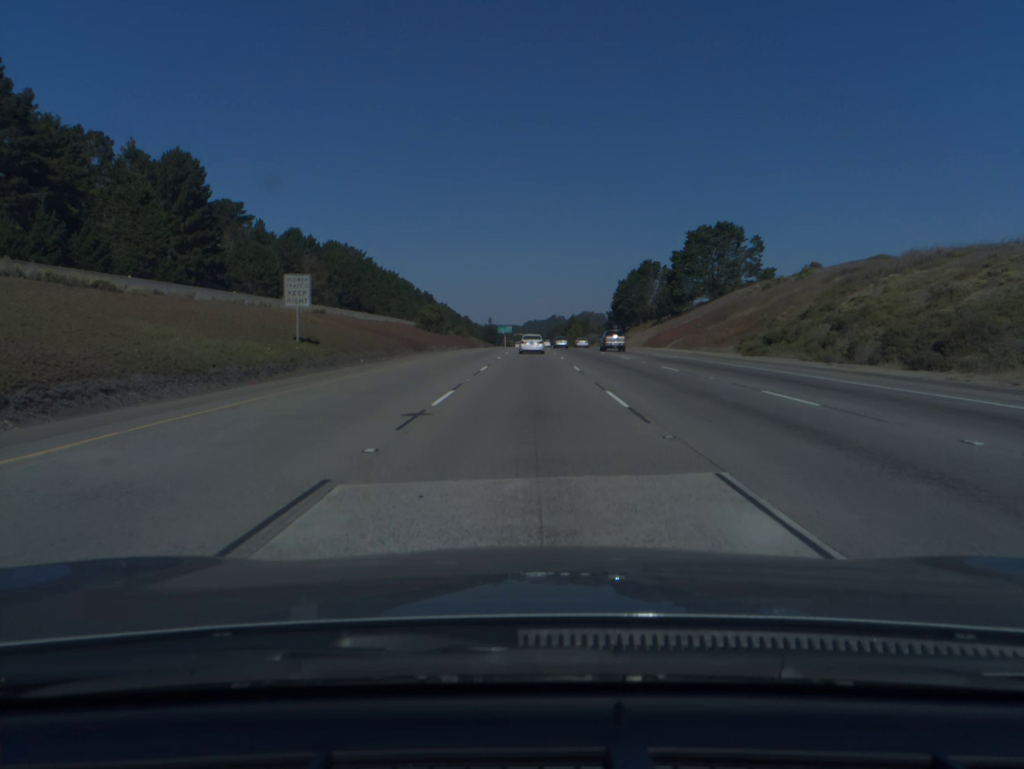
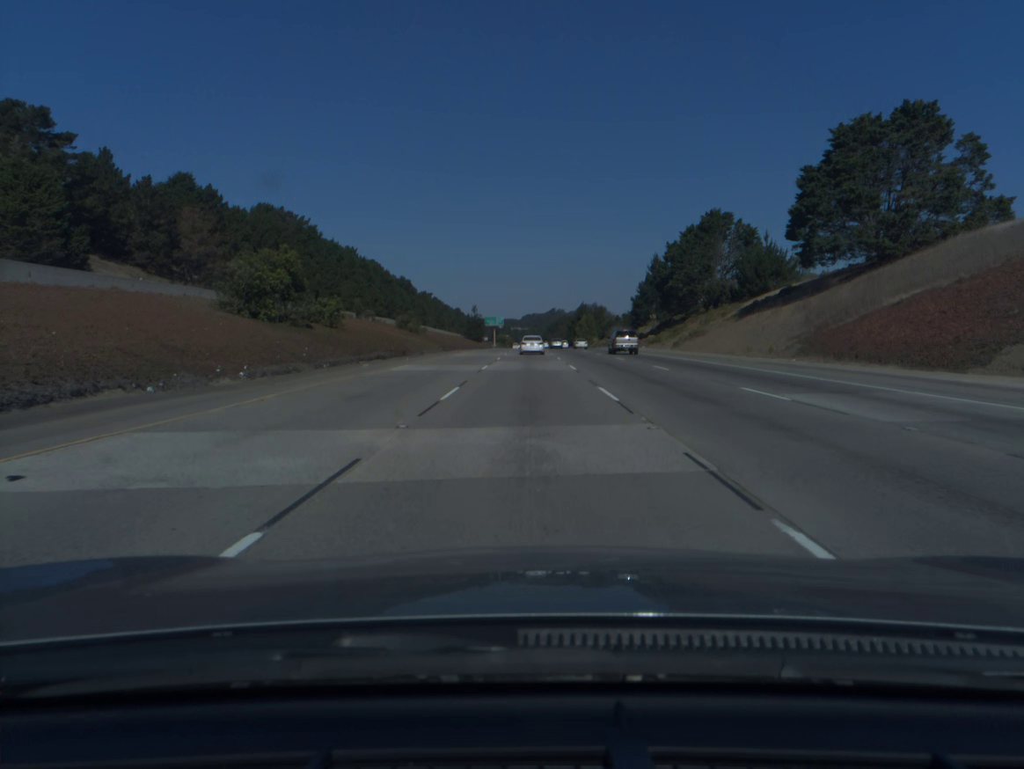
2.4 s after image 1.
(+0.1, +71.4) m; 0°
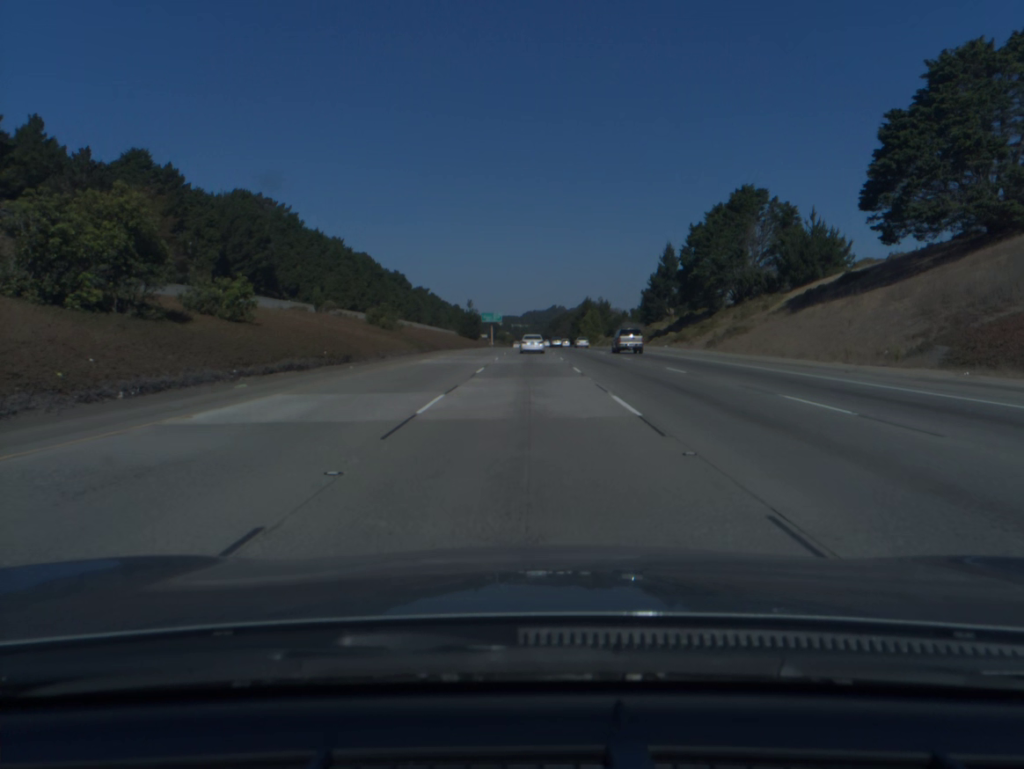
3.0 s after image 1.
(0.0, +18.0) m; 0°
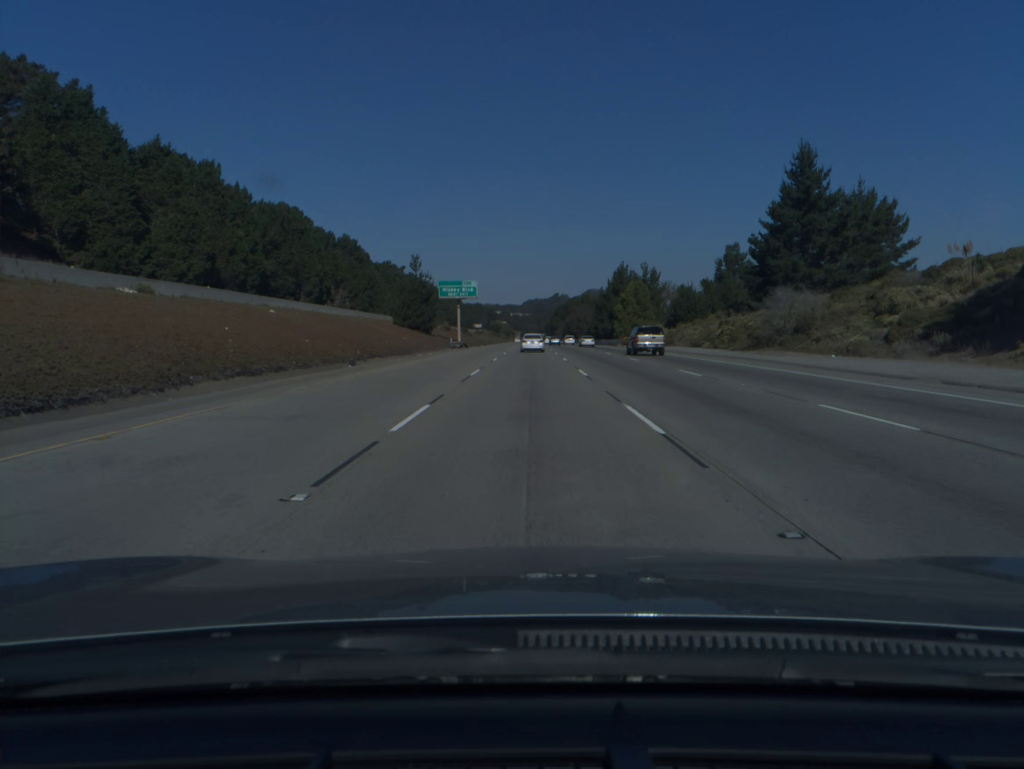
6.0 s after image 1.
(-0.1, +90.0) m; 0°
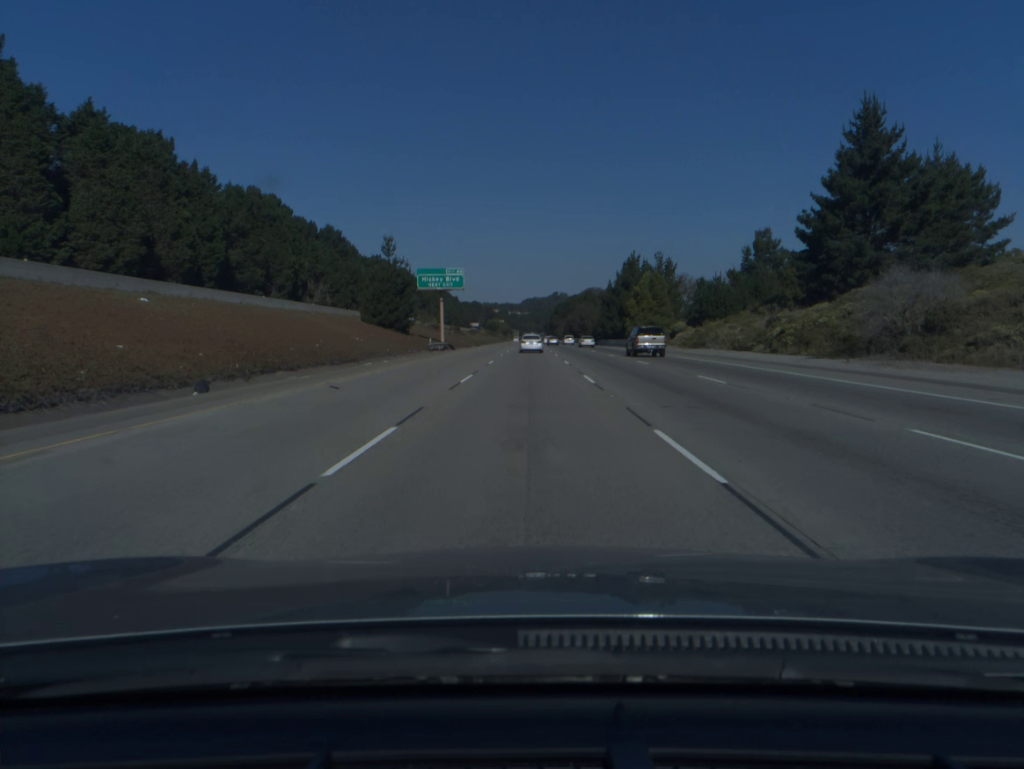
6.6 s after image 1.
(0.0, +18.0) m; 0°
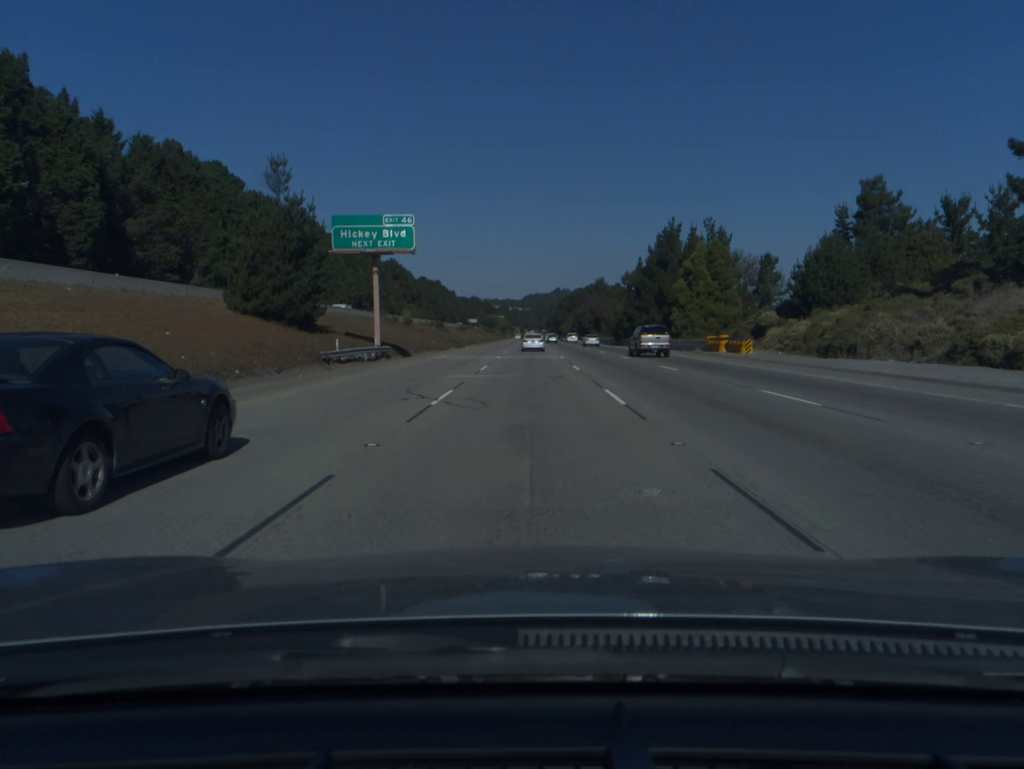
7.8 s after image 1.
(0.0, +36.2) m; 0°
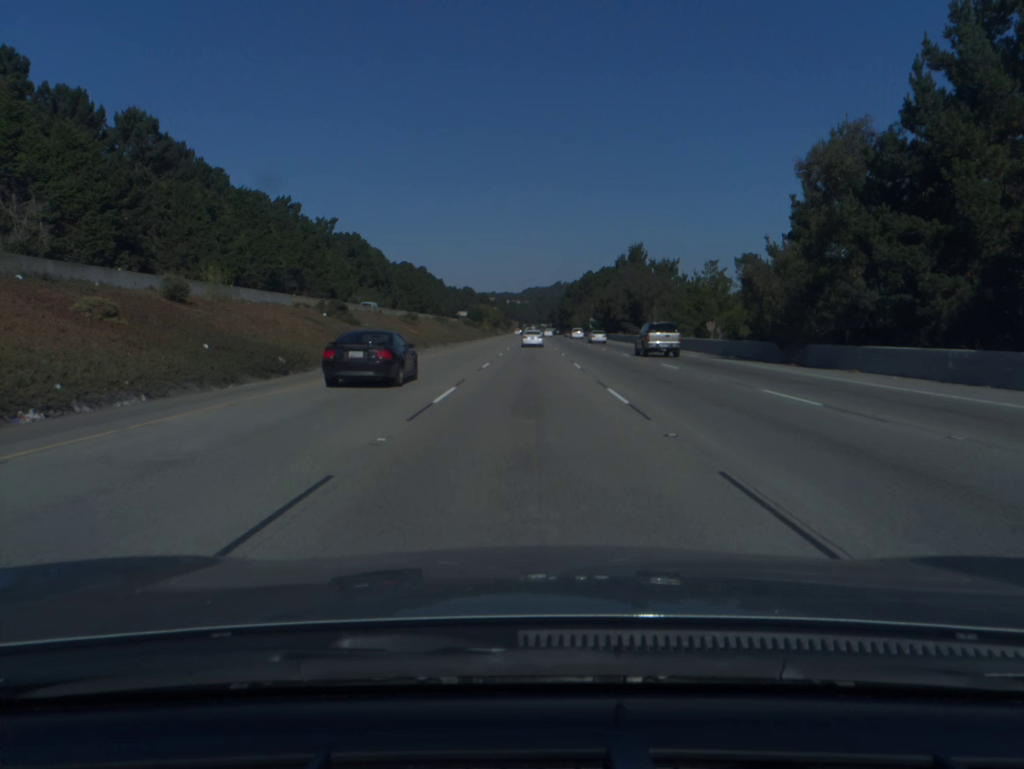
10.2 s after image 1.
(0.0, +73.1) m; 0°
